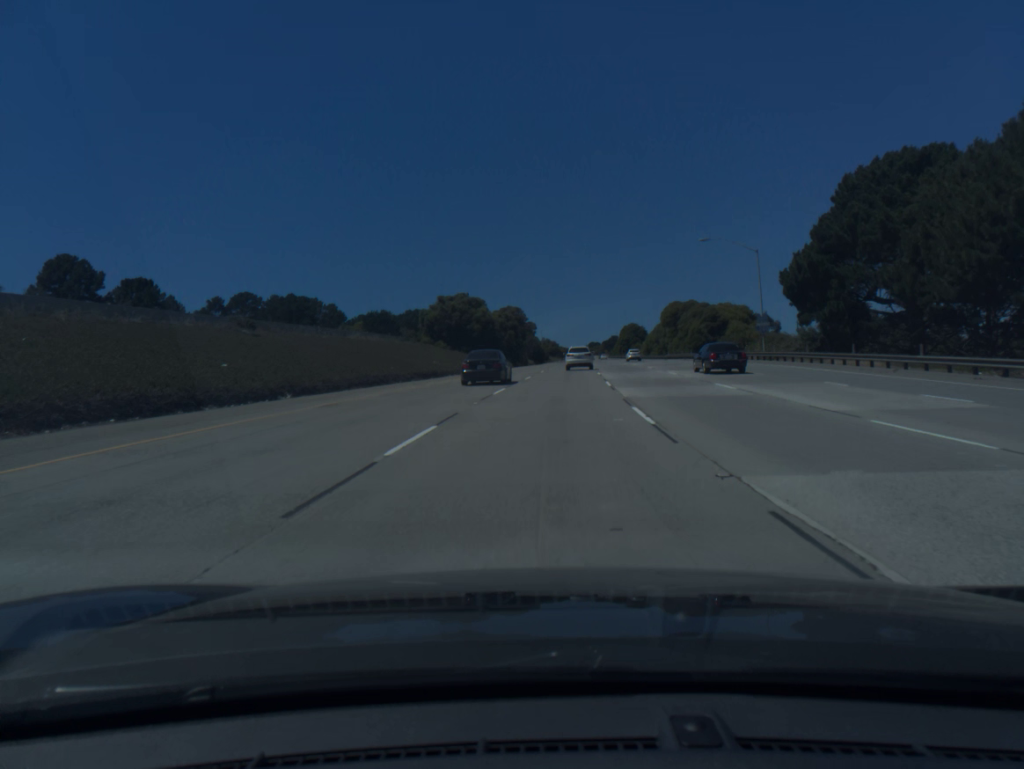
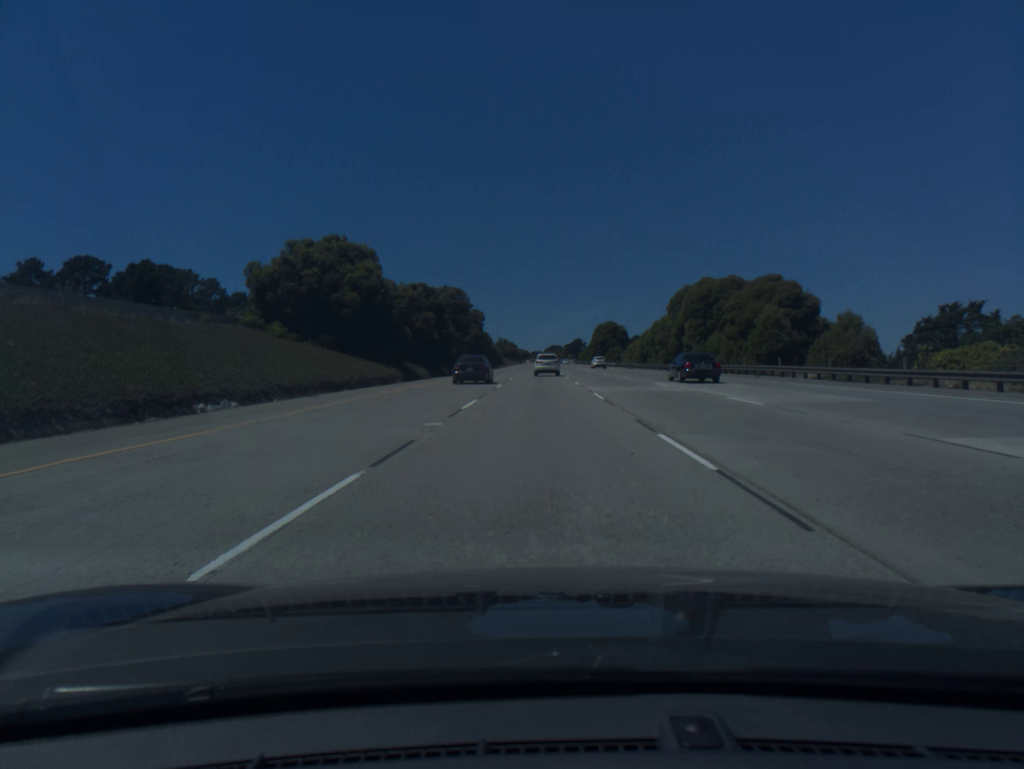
(+1.5, +48.6) m; +3°
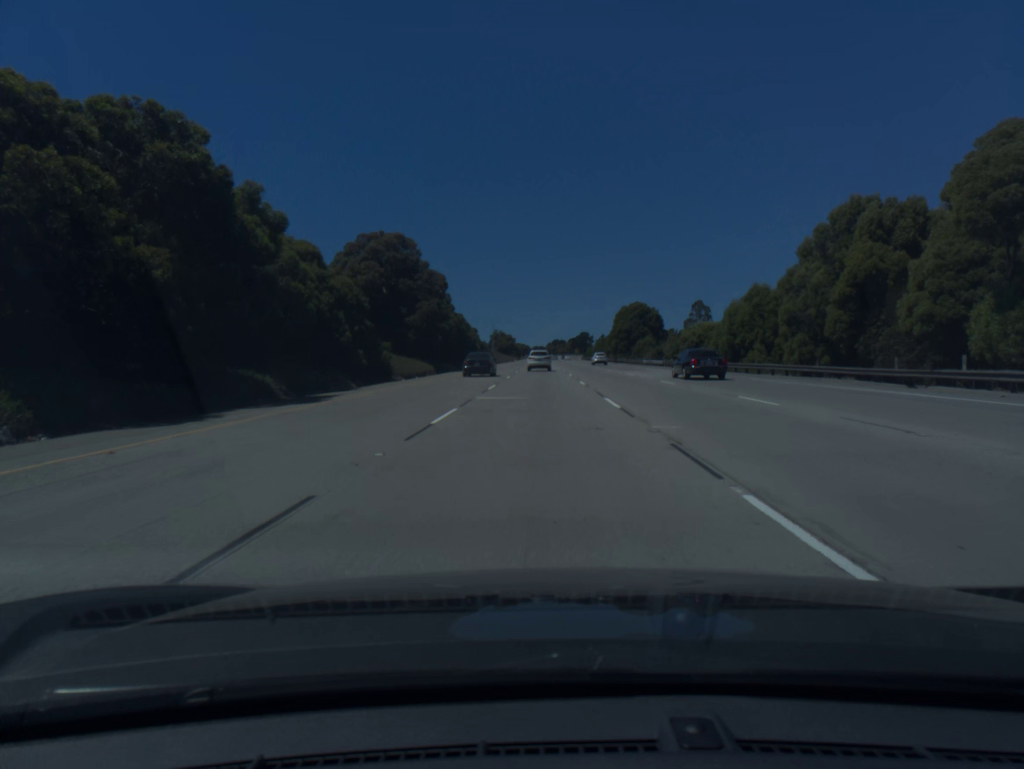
(+0.1, +48.8) m; 0°
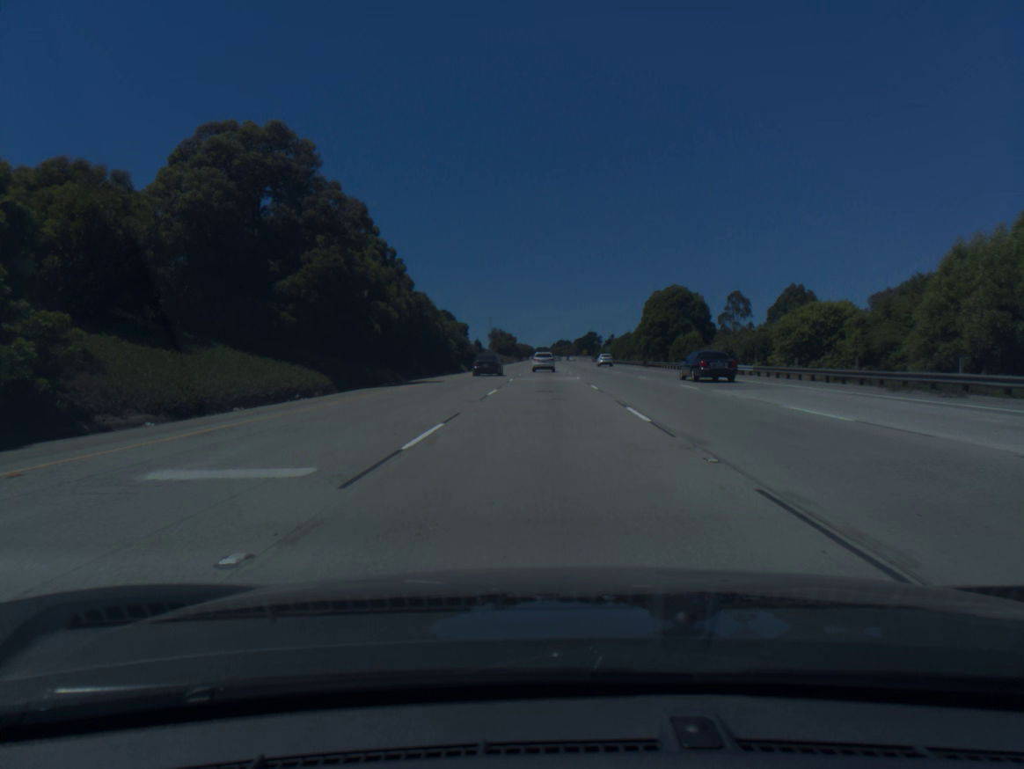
(-0.1, +32.9) m; 0°
